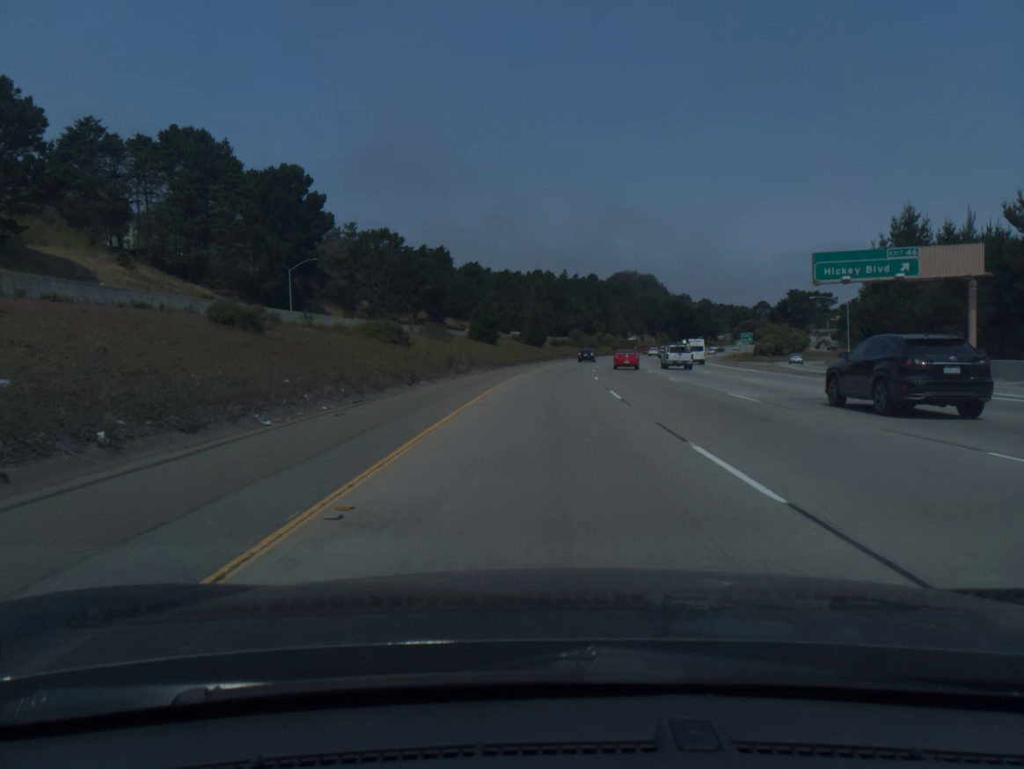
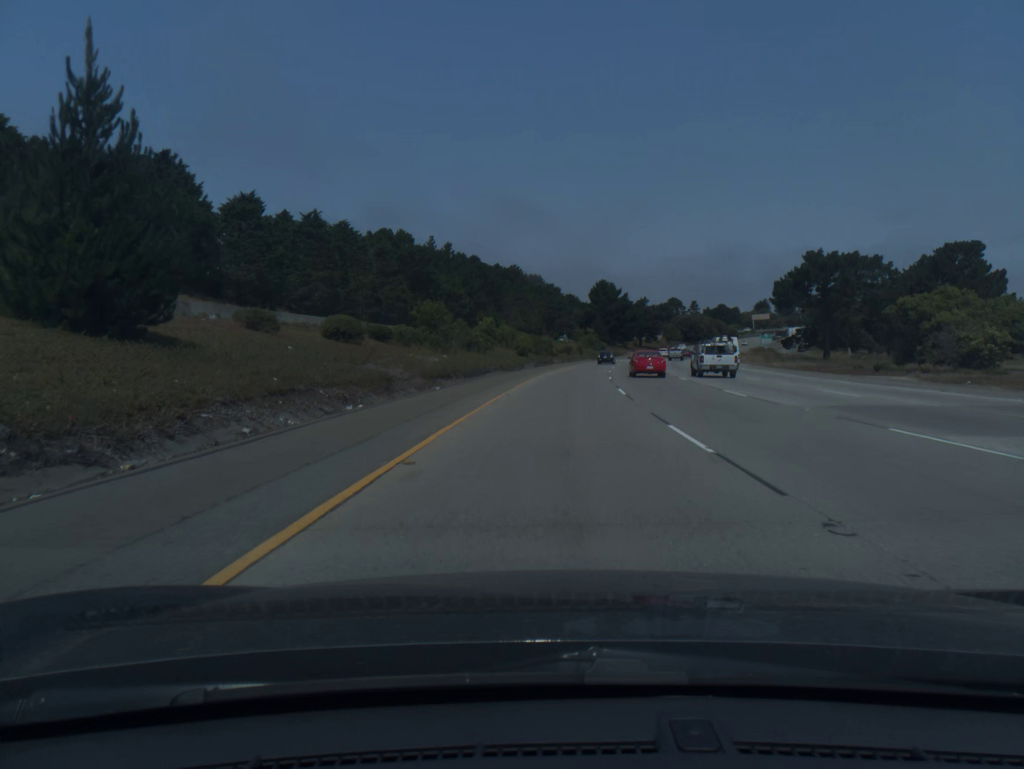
(+6.7, +98.9) m; +8°
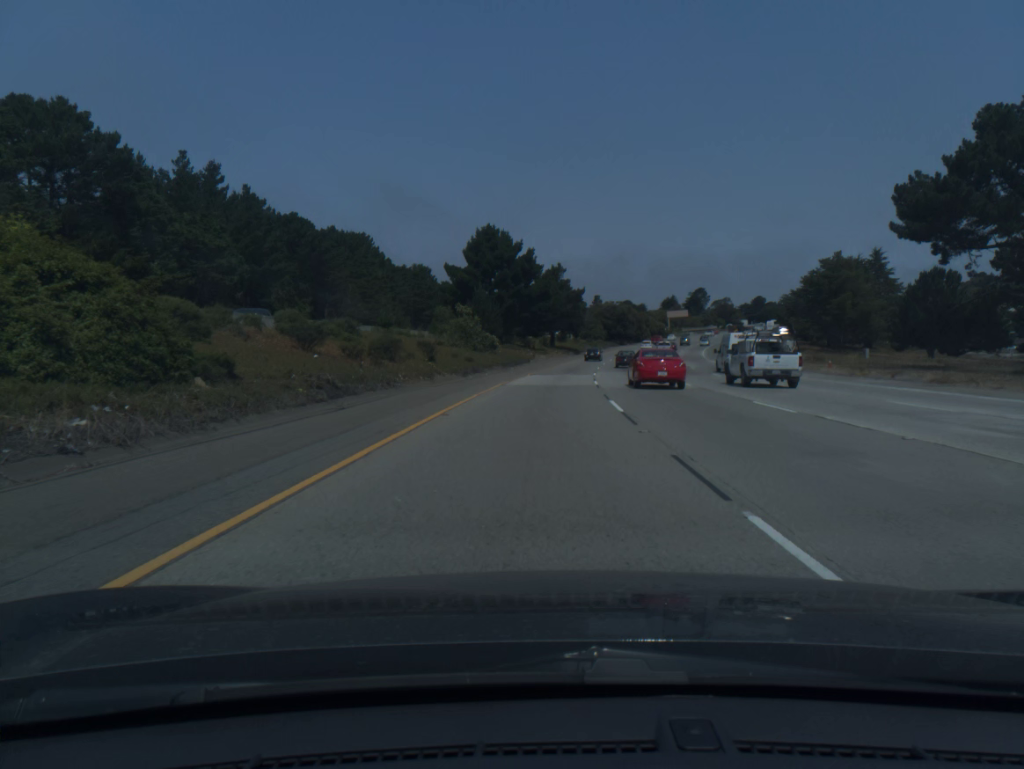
(+6.3, +80.6) m; +8°
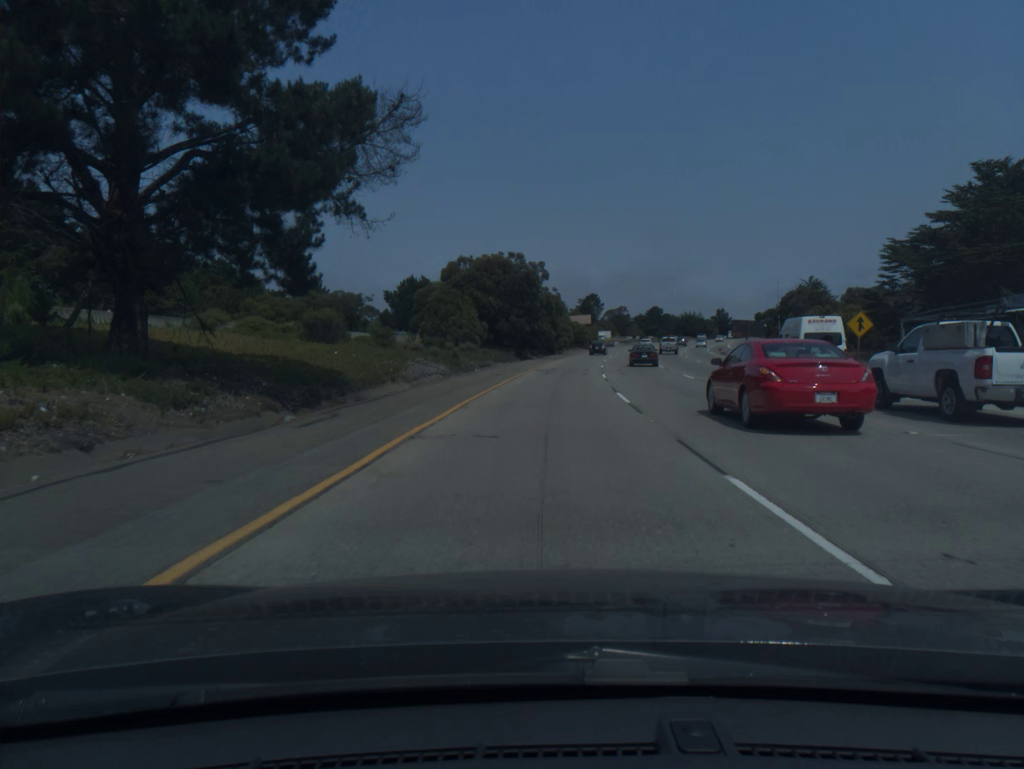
(+7.8, +100.6) m; +9°
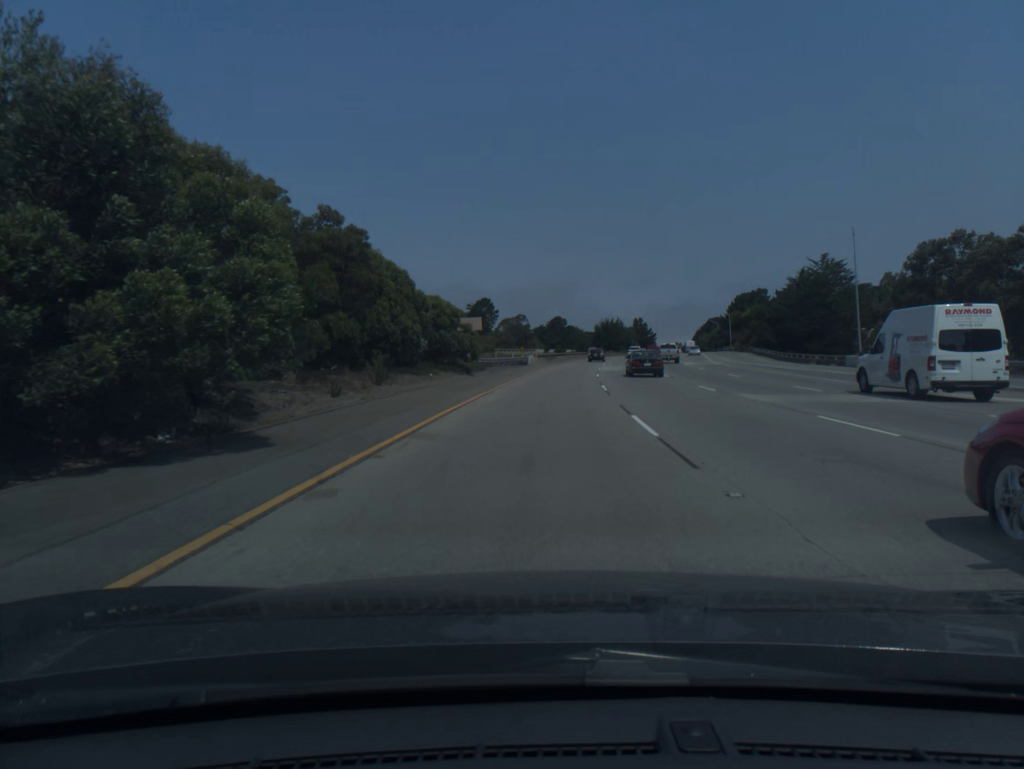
(+5.5, +79.7) m; +8°
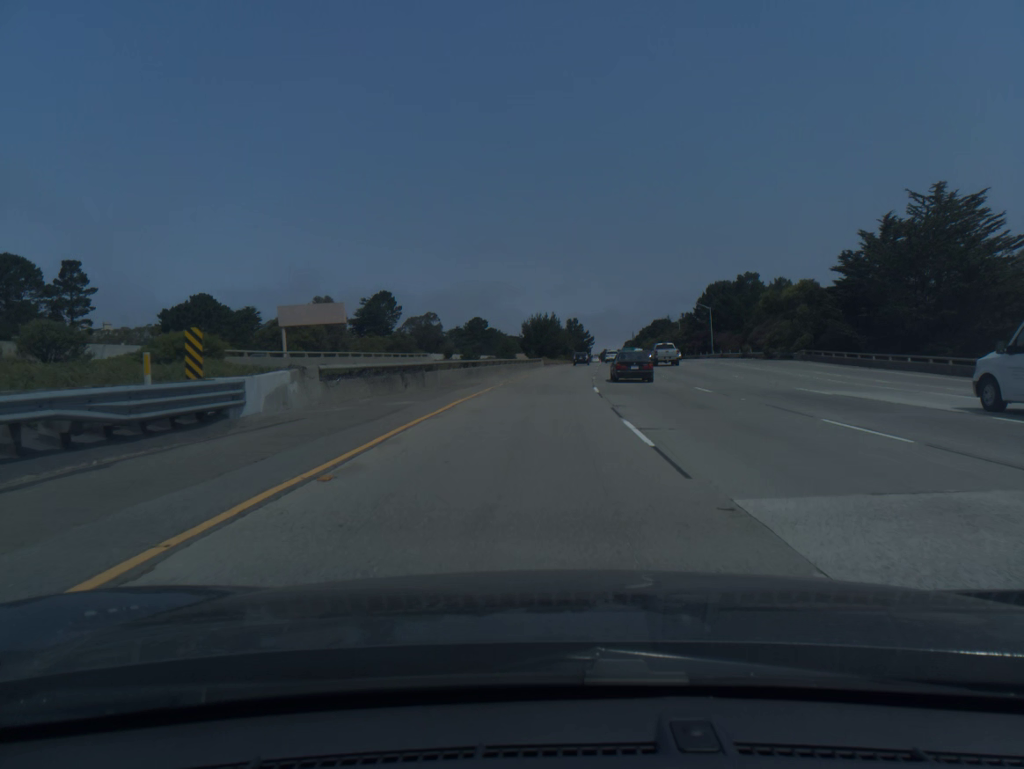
(+3.0, +59.6) m; +6°
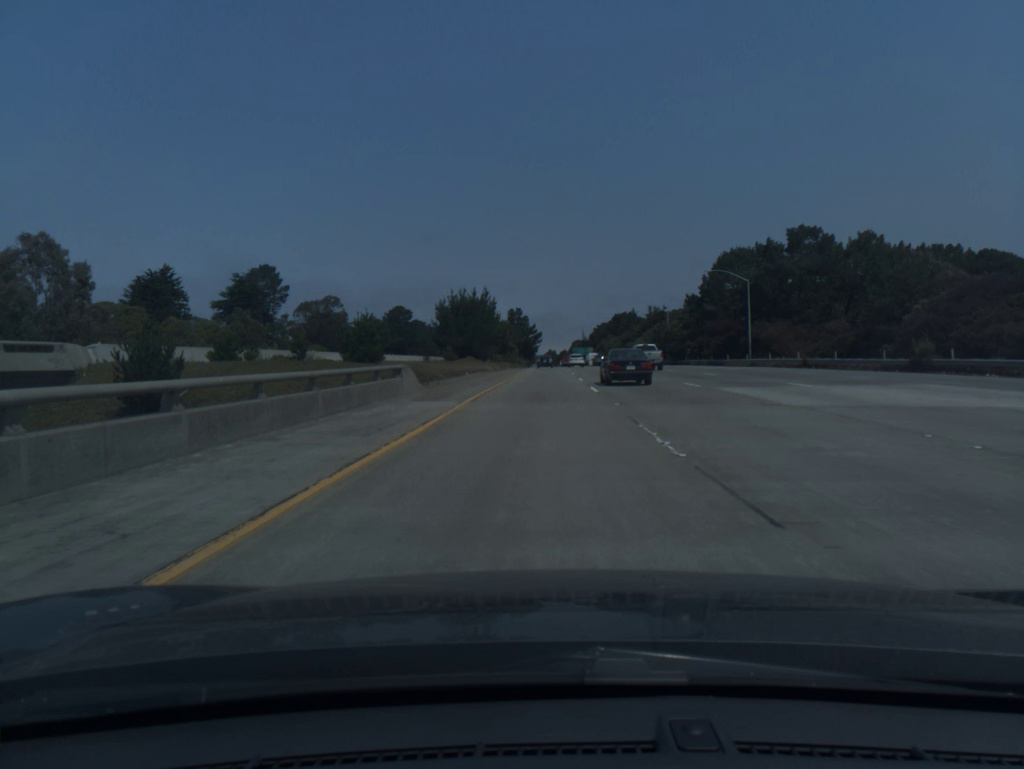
(+2.5, +59.8) m; +4°
